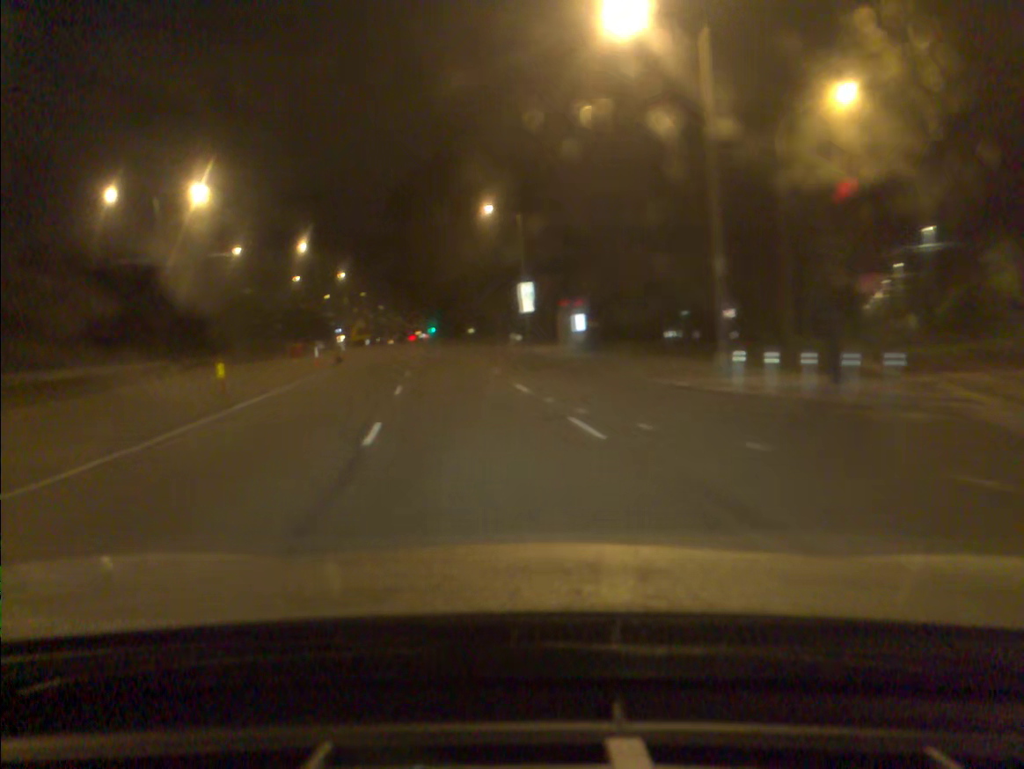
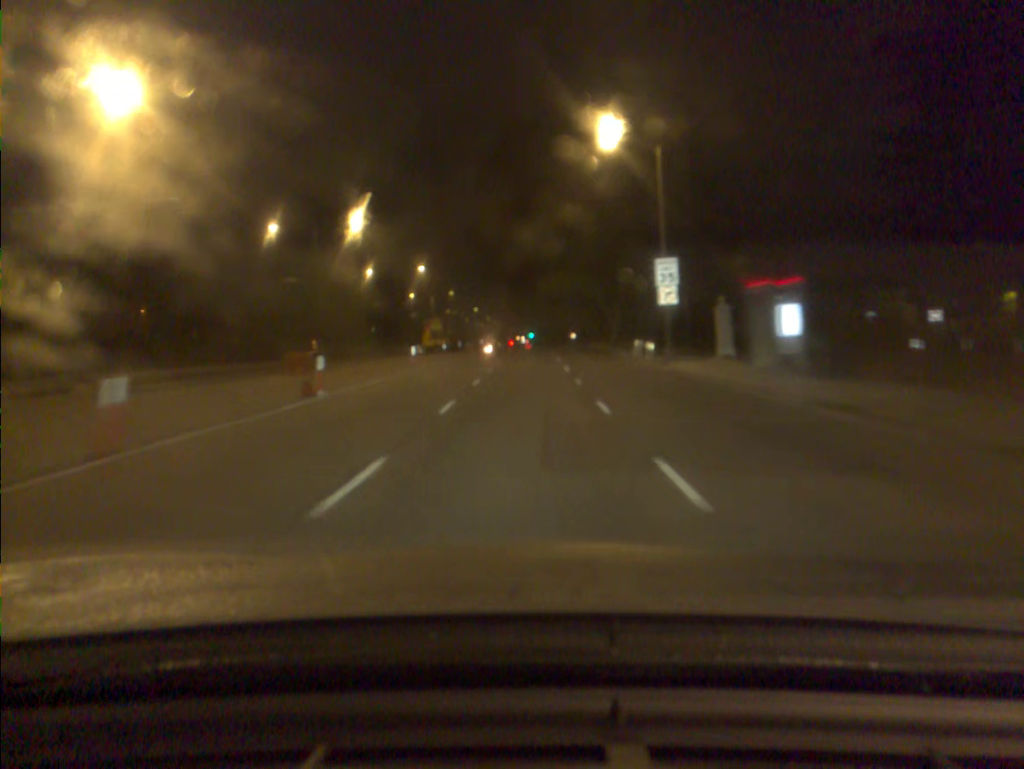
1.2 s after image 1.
(-1.5, +19.7) m; -7°
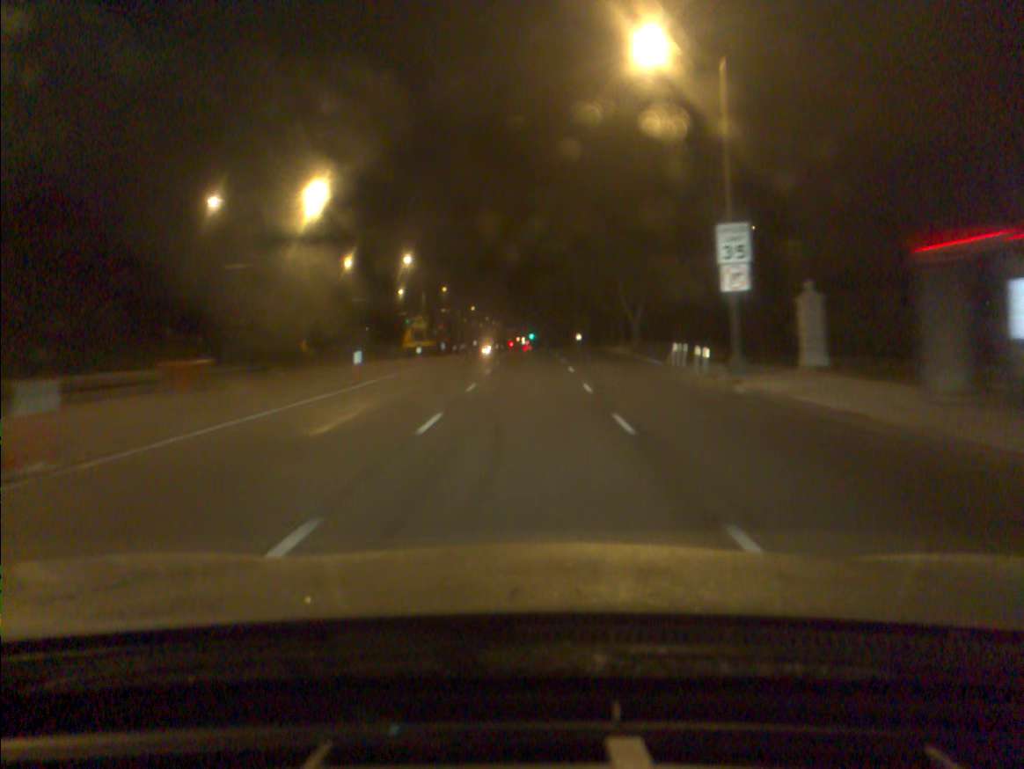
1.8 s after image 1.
(0.0, +10.6) m; 0°
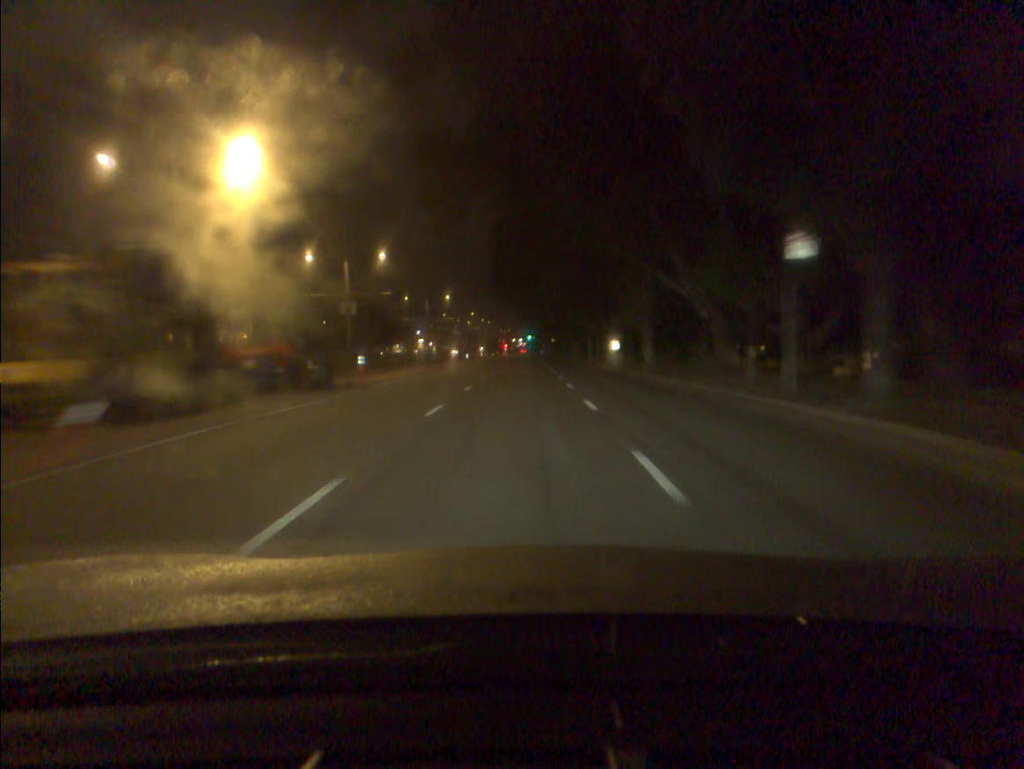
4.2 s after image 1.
(+0.2, +44.8) m; 0°
